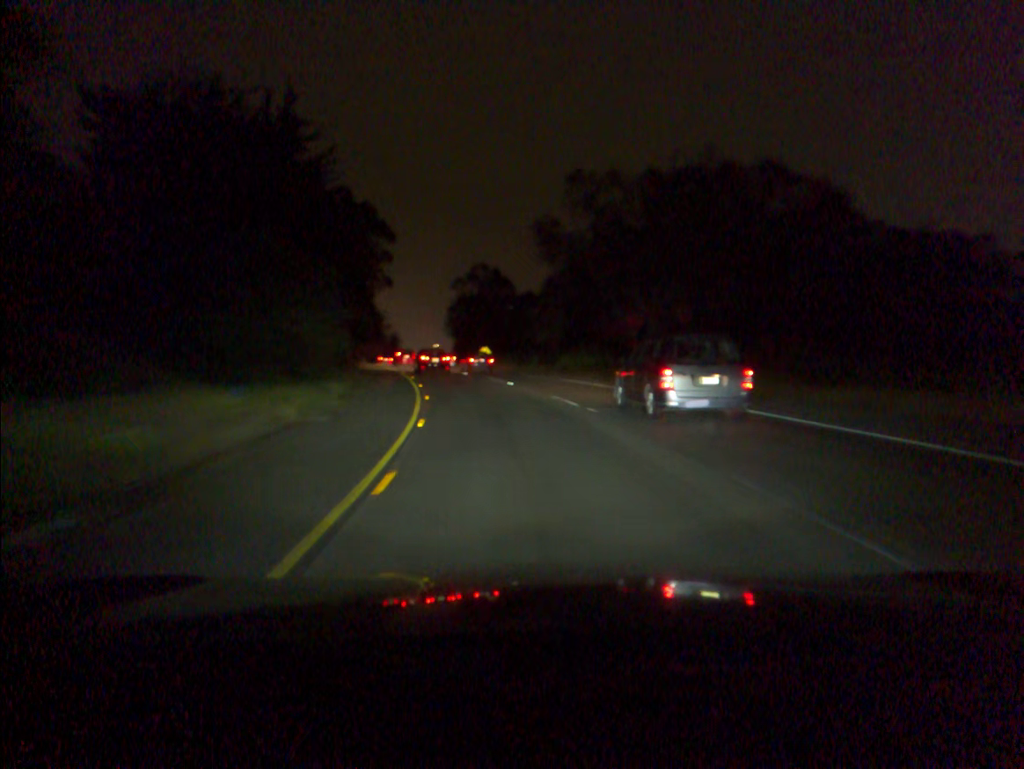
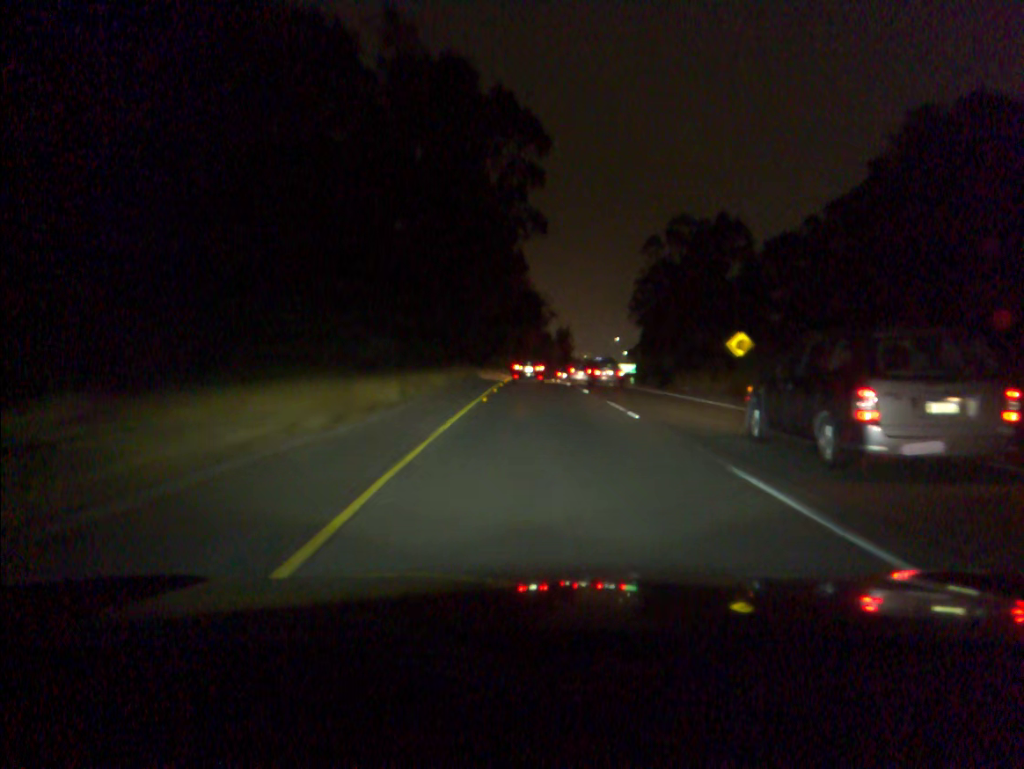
(-8.1, +57.5) m; -13°
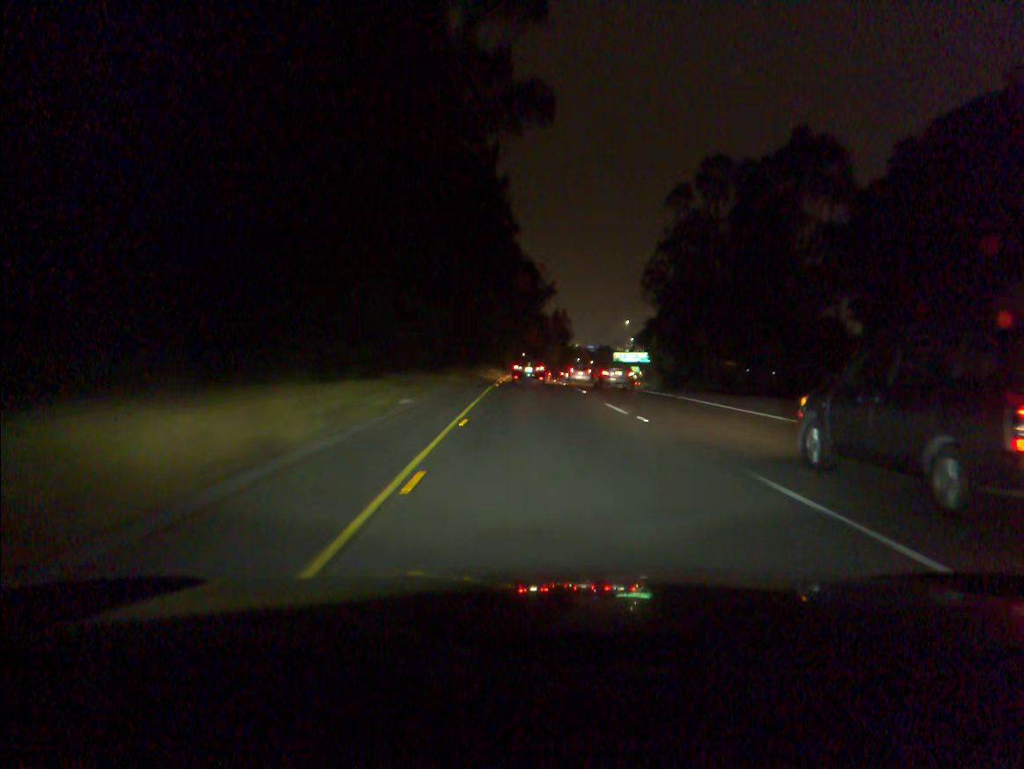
(+0.1, +30.3) m; +1°
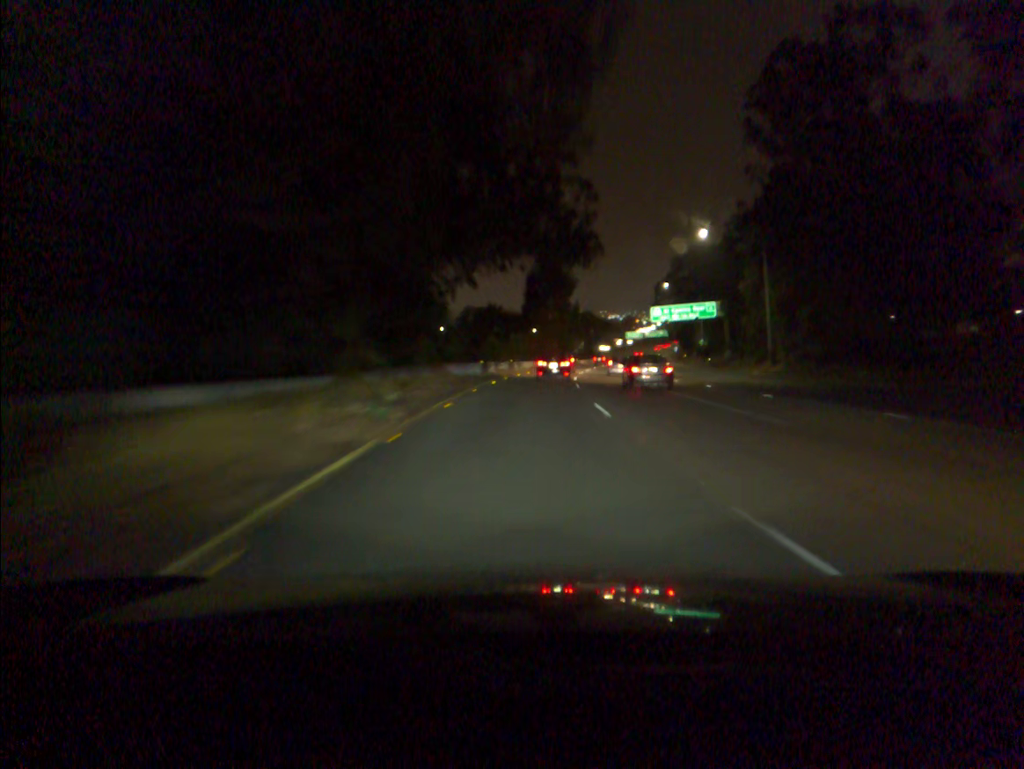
(+0.6, +77.5) m; +2°
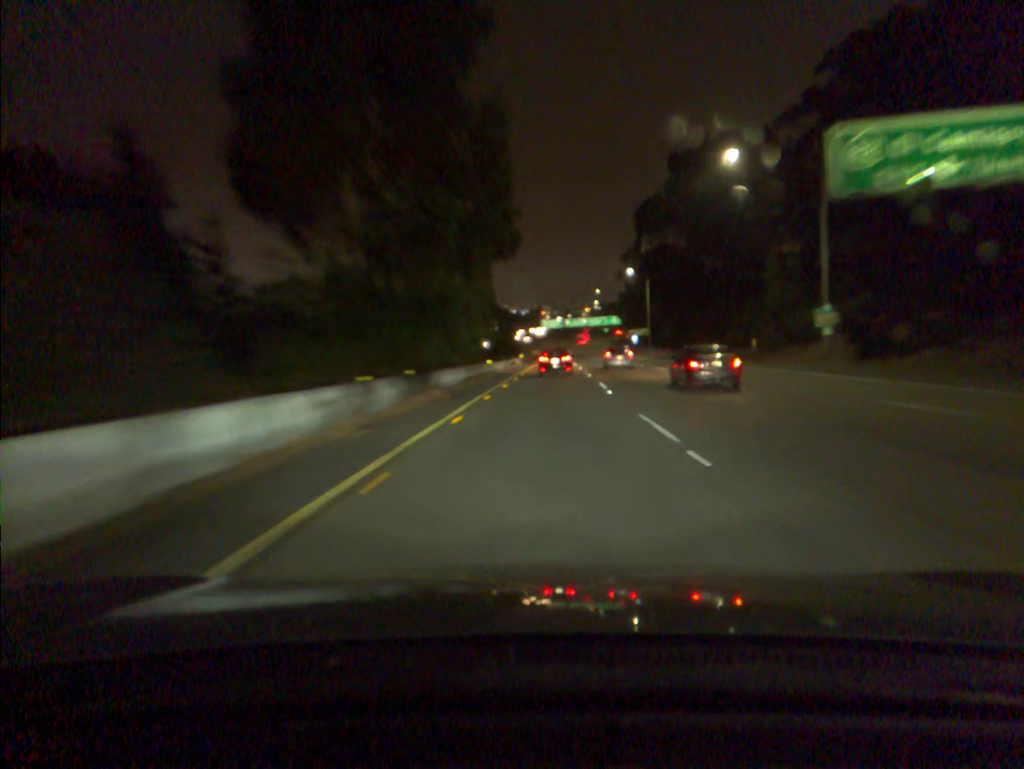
(+4.3, +79.8) m; +7°
